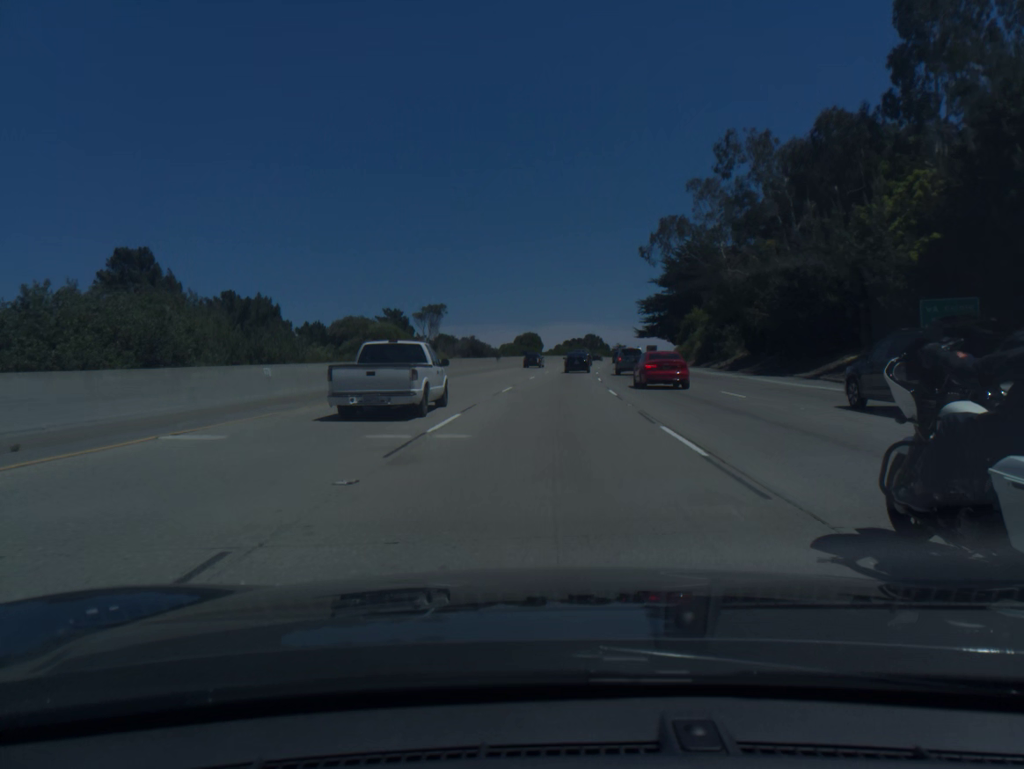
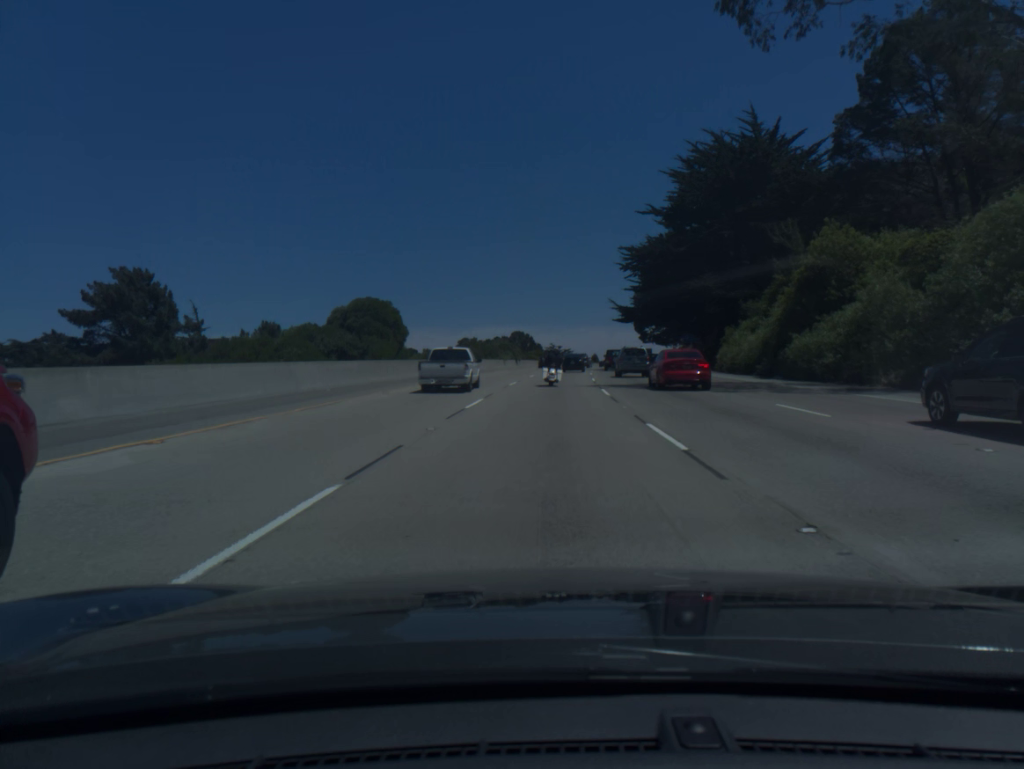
(+4.0, +81.2) m; +5°
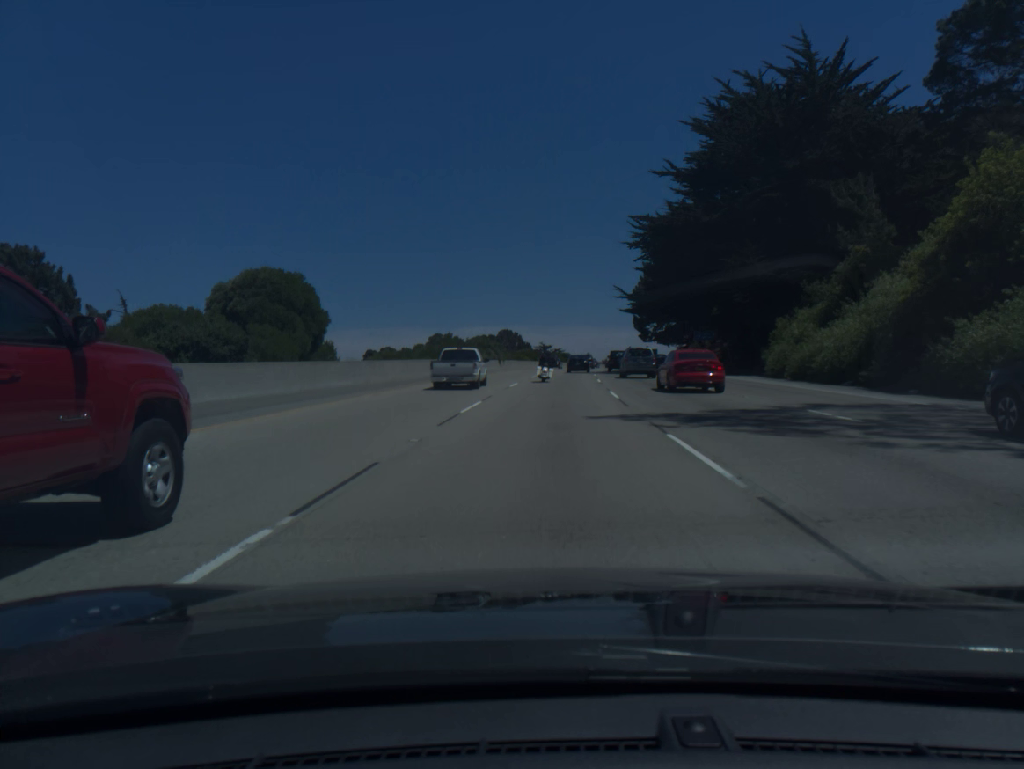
(+0.1, +16.5) m; +1°
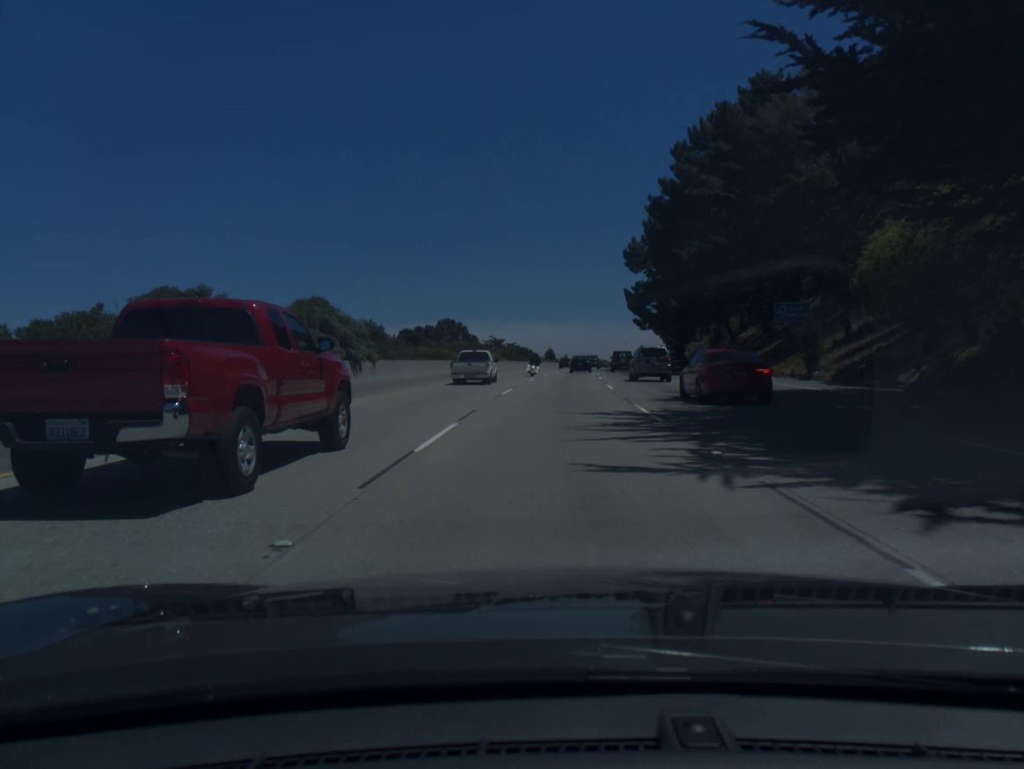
(+1.3, +50.2) m; +3°
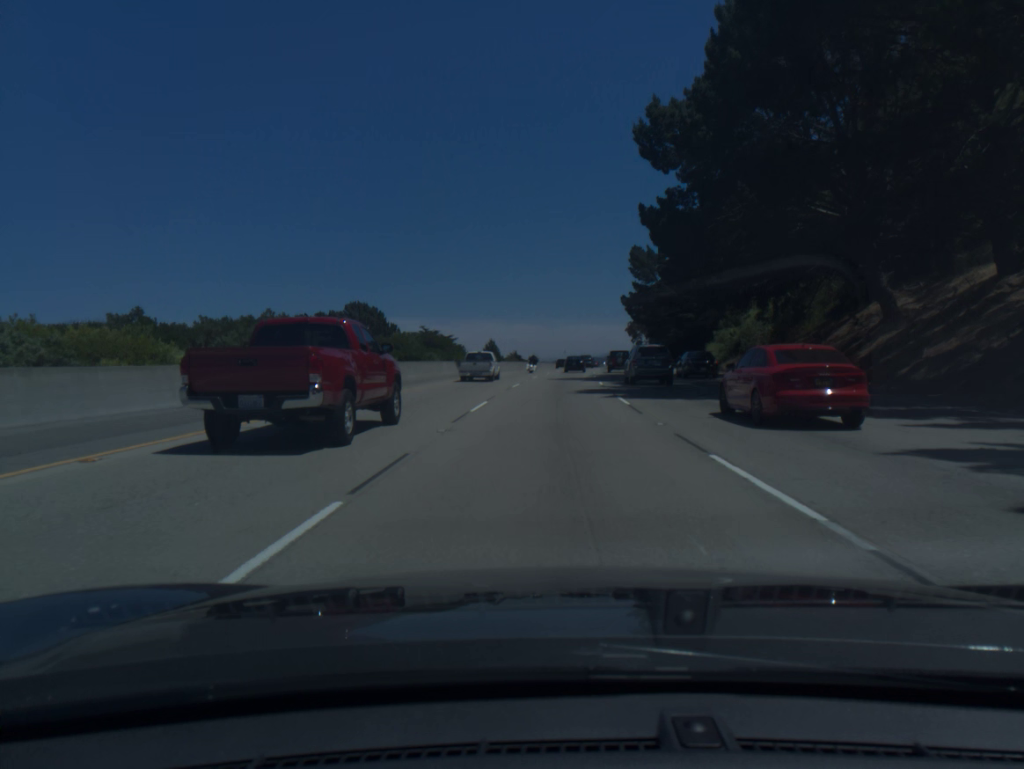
(+1.7, +51.2) m; +4°
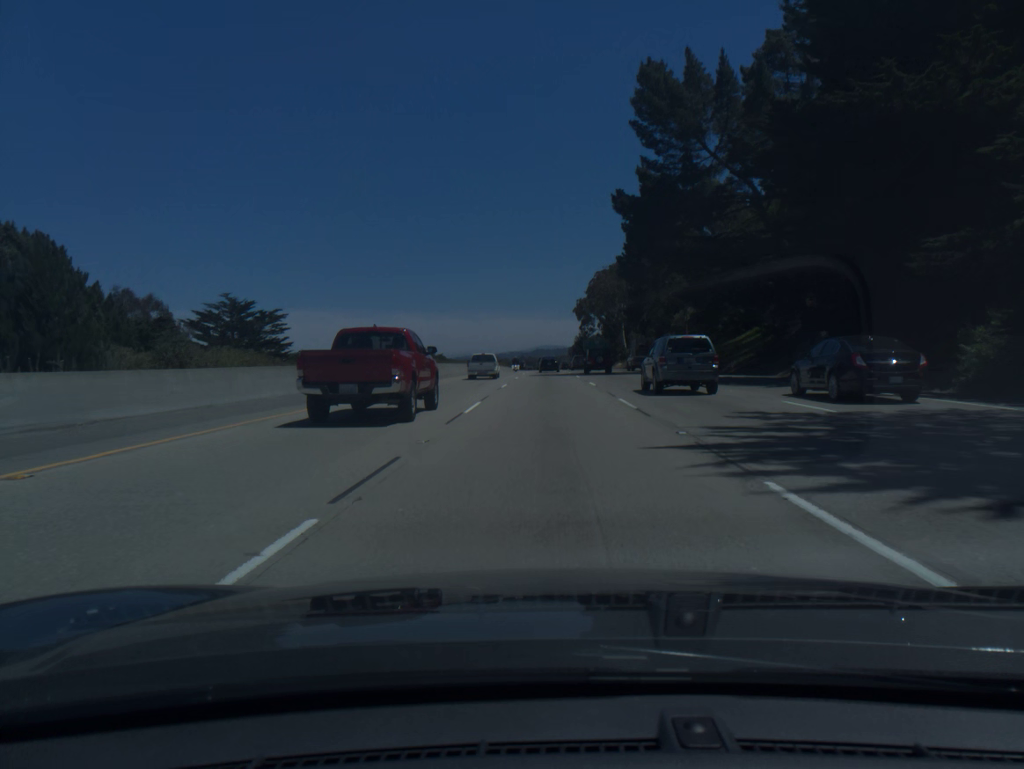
(+3.9, +88.1) m; +5°
